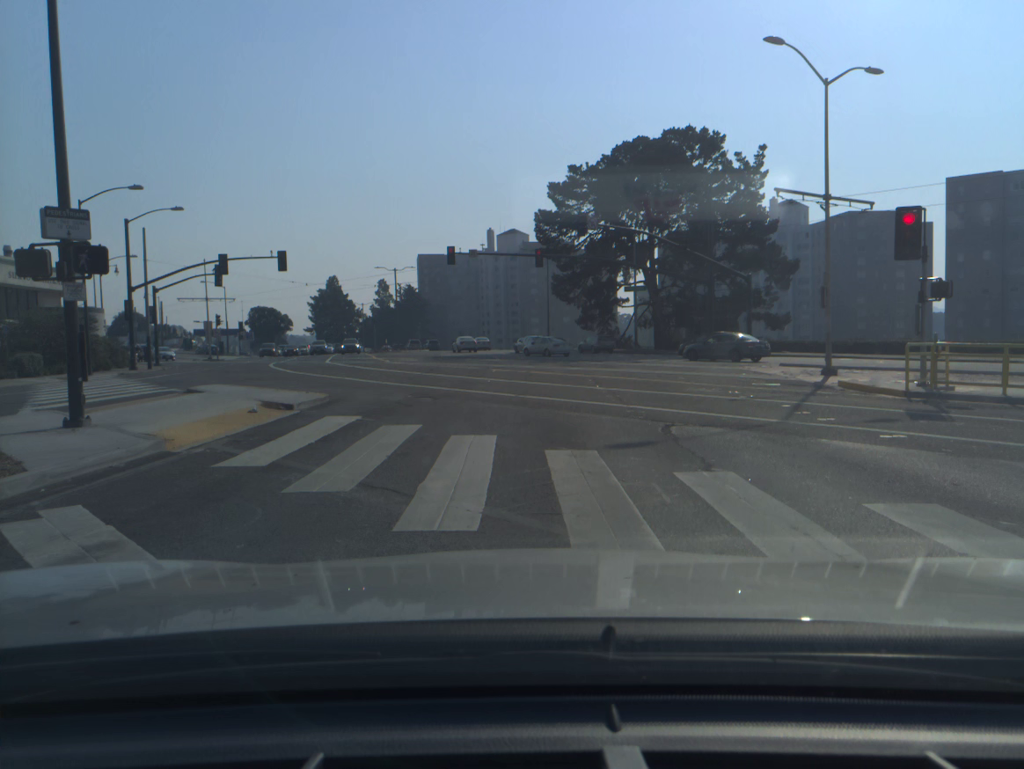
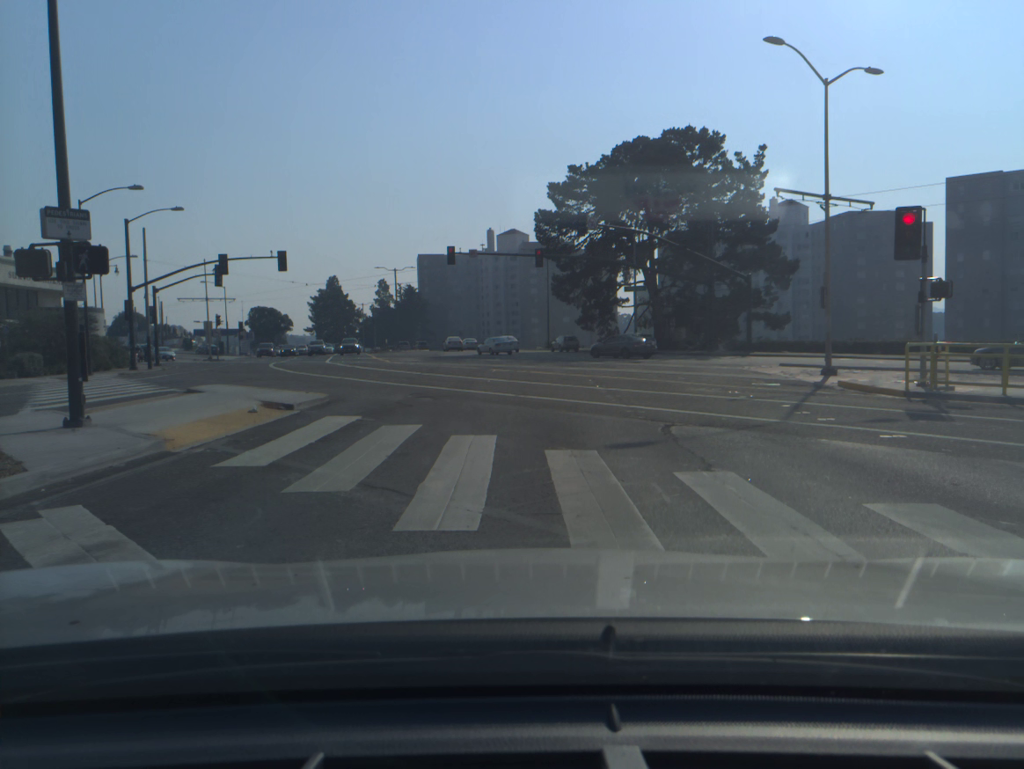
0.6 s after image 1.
(0.0, 0.0) m; 0°
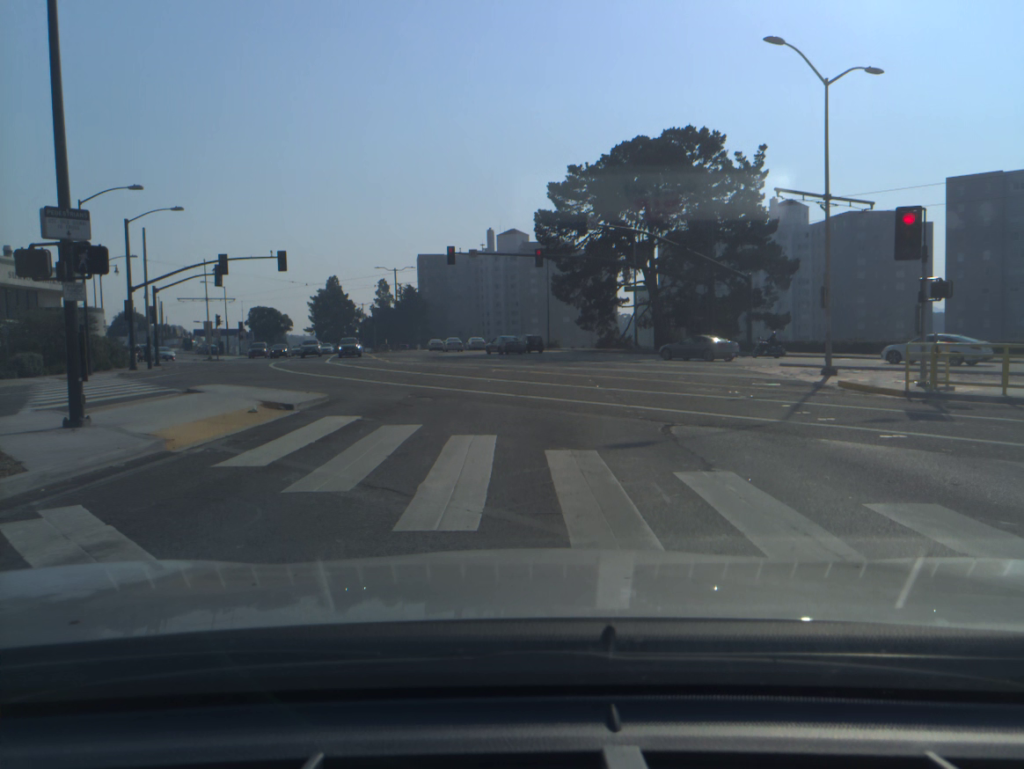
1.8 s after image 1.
(0.0, 0.0) m; 0°
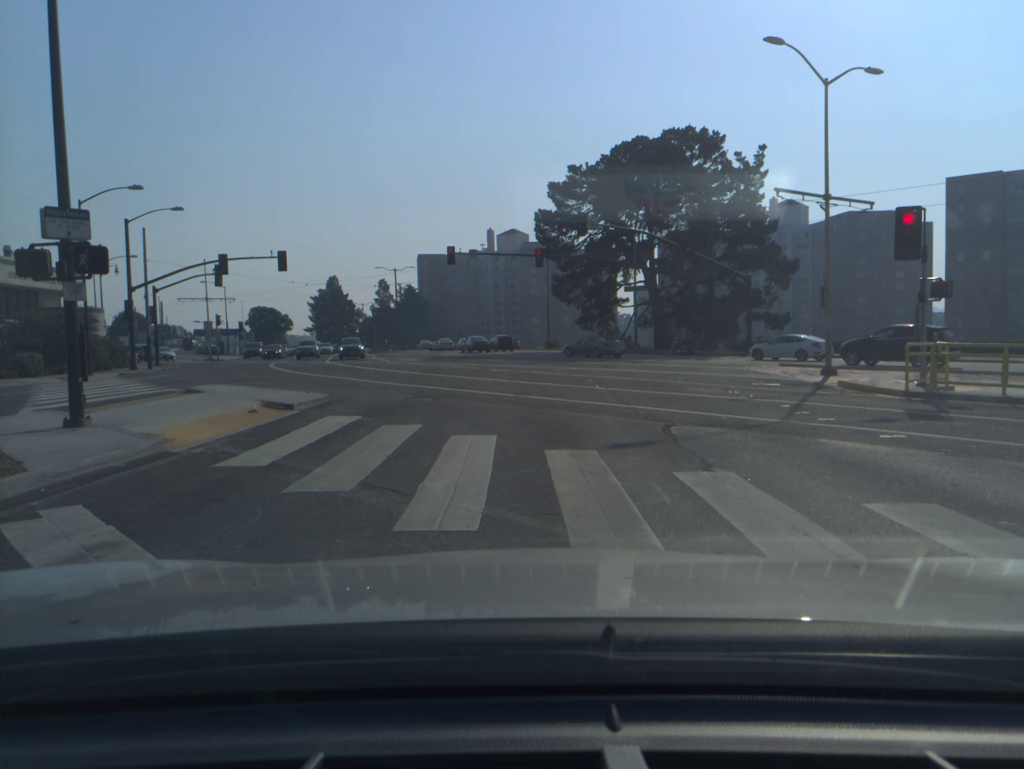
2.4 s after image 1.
(0.0, 0.0) m; 0°
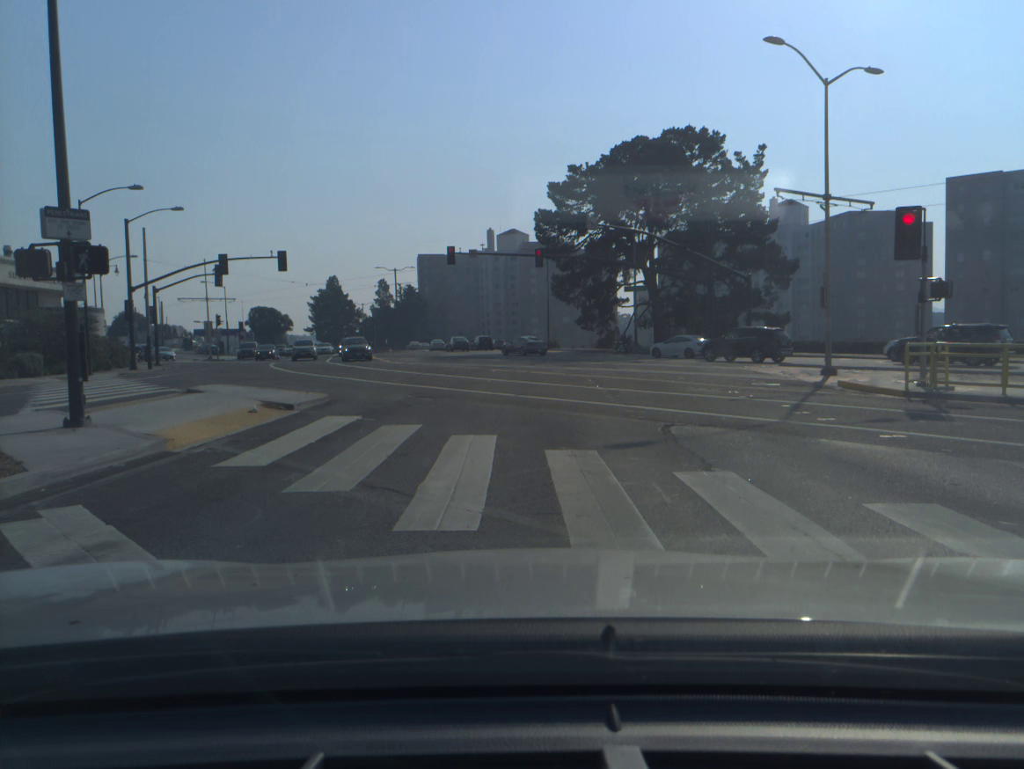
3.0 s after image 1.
(0.0, 0.0) m; 0°
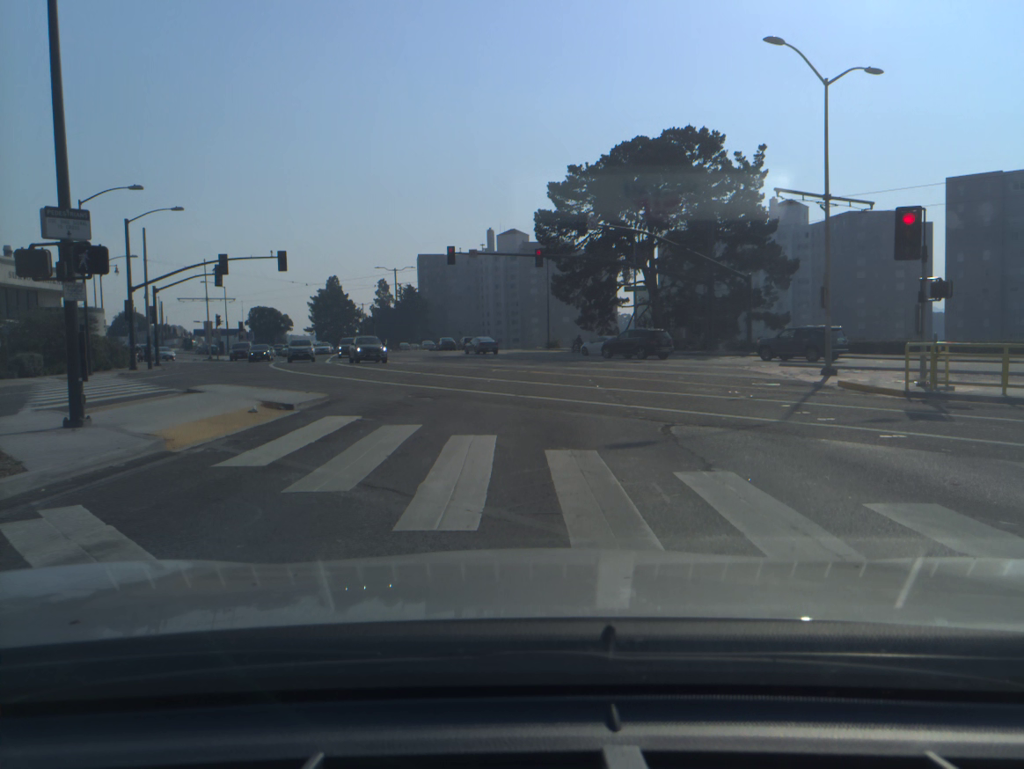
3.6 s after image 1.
(0.0, 0.0) m; 0°
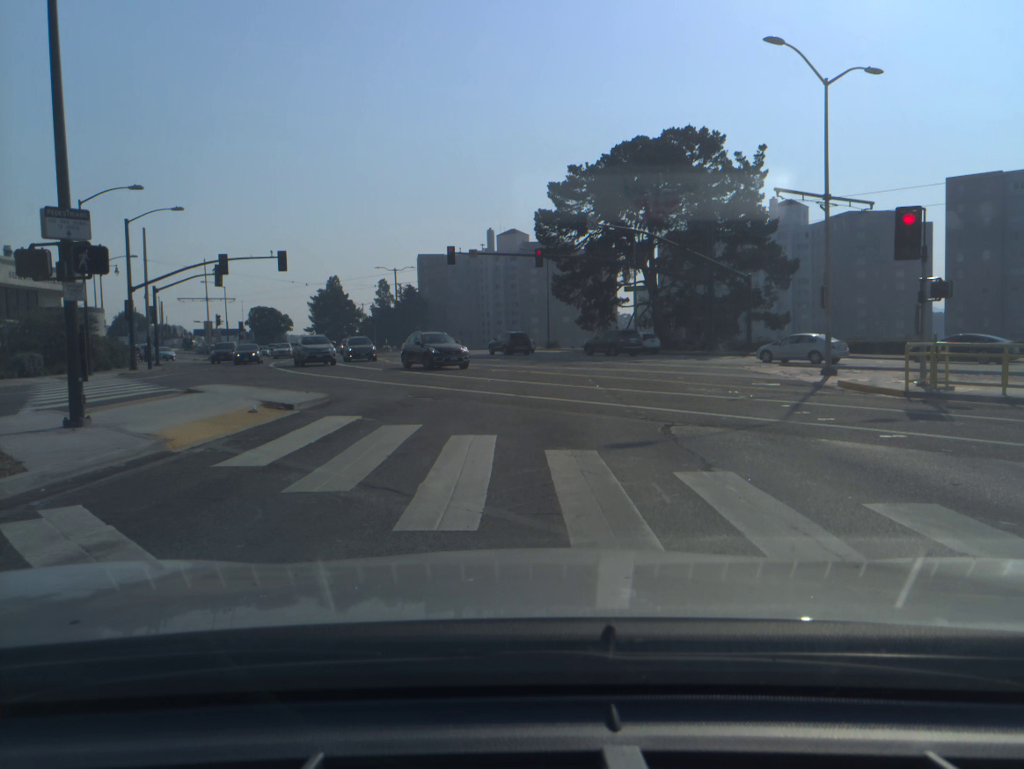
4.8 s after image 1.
(0.0, 0.0) m; 0°
